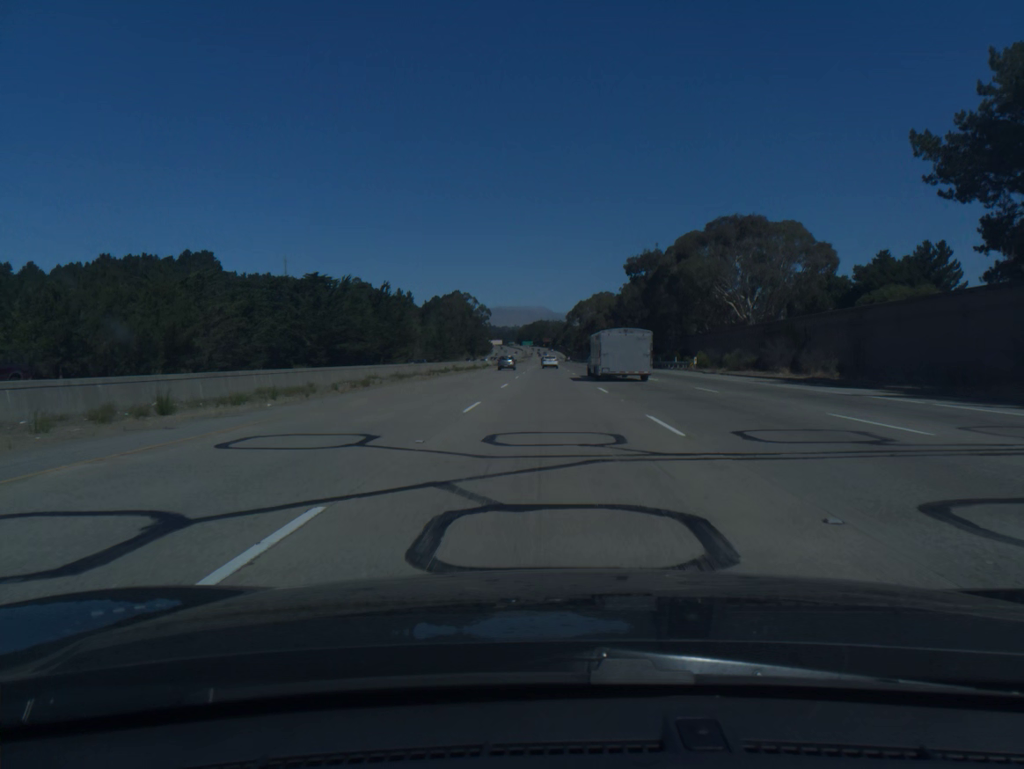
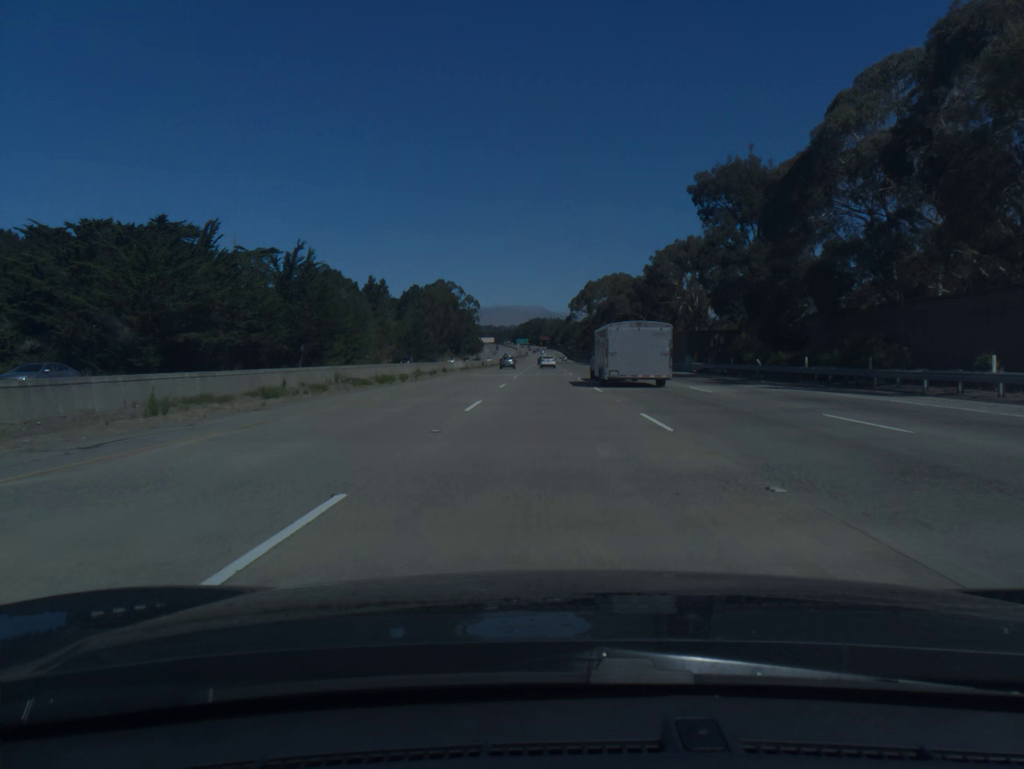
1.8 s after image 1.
(0.0, +57.8) m; 0°
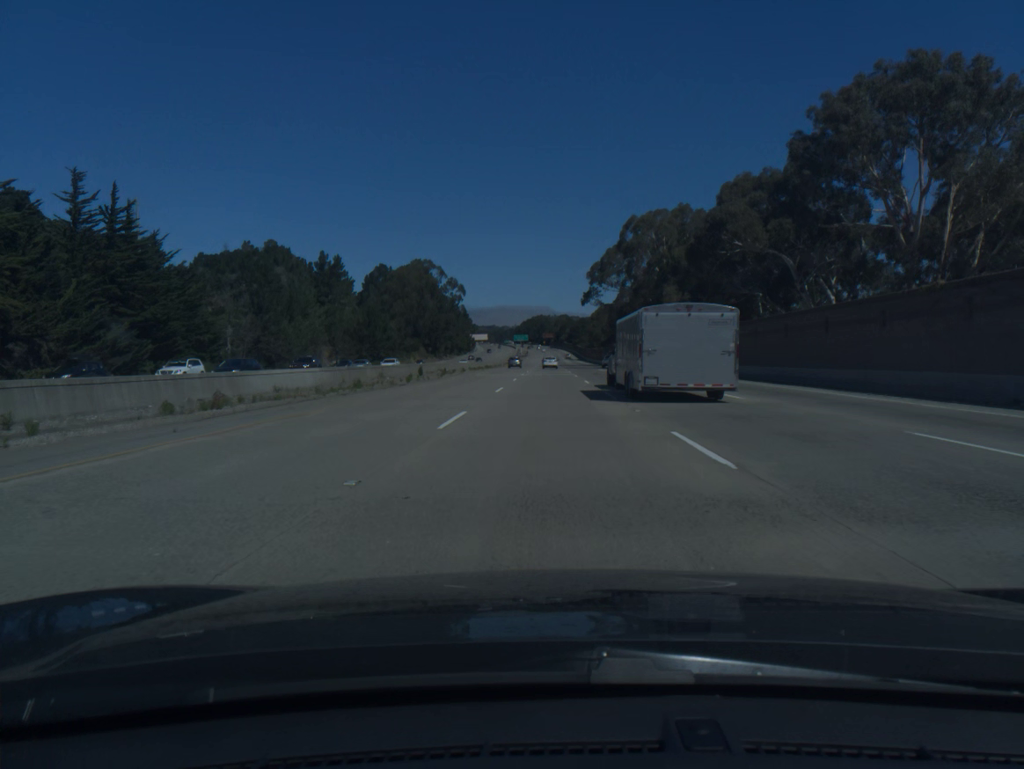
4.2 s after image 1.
(-0.1, +77.0) m; 0°
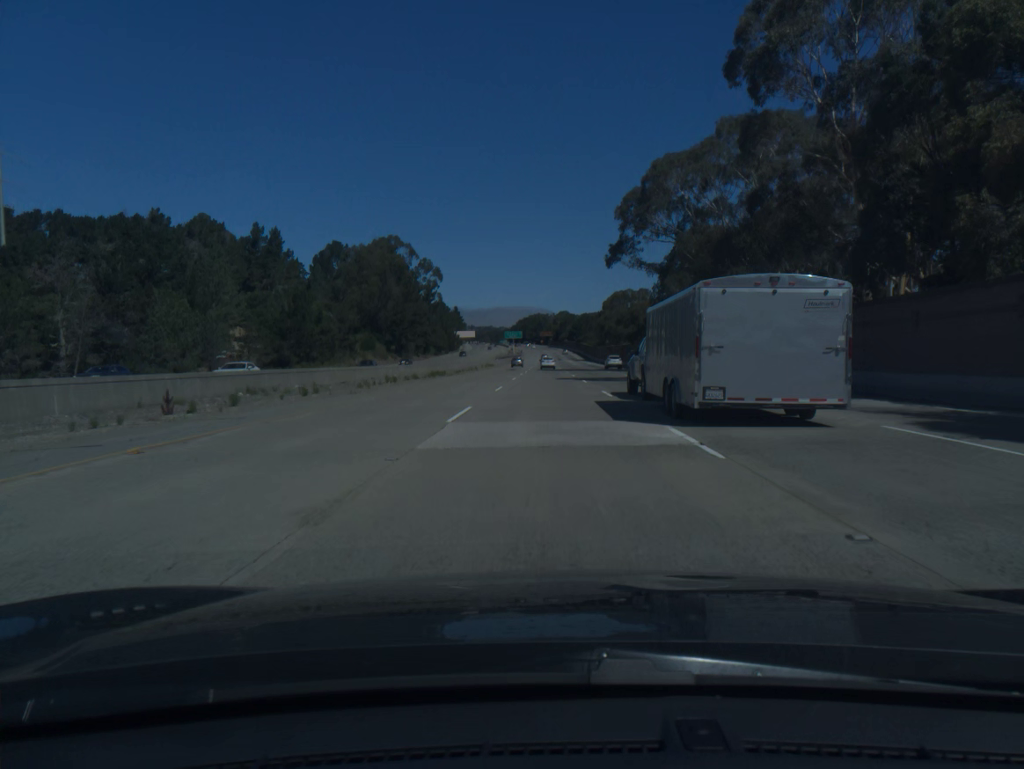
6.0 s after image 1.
(+0.1, +57.7) m; 0°
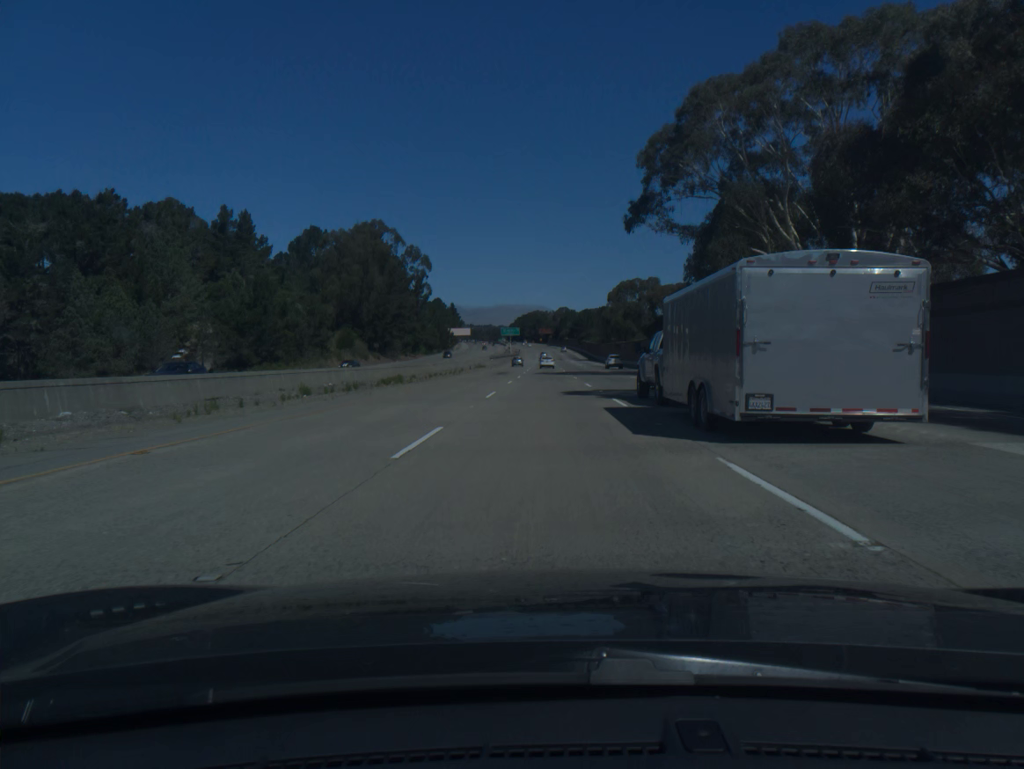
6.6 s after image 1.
(0.0, +19.2) m; 0°
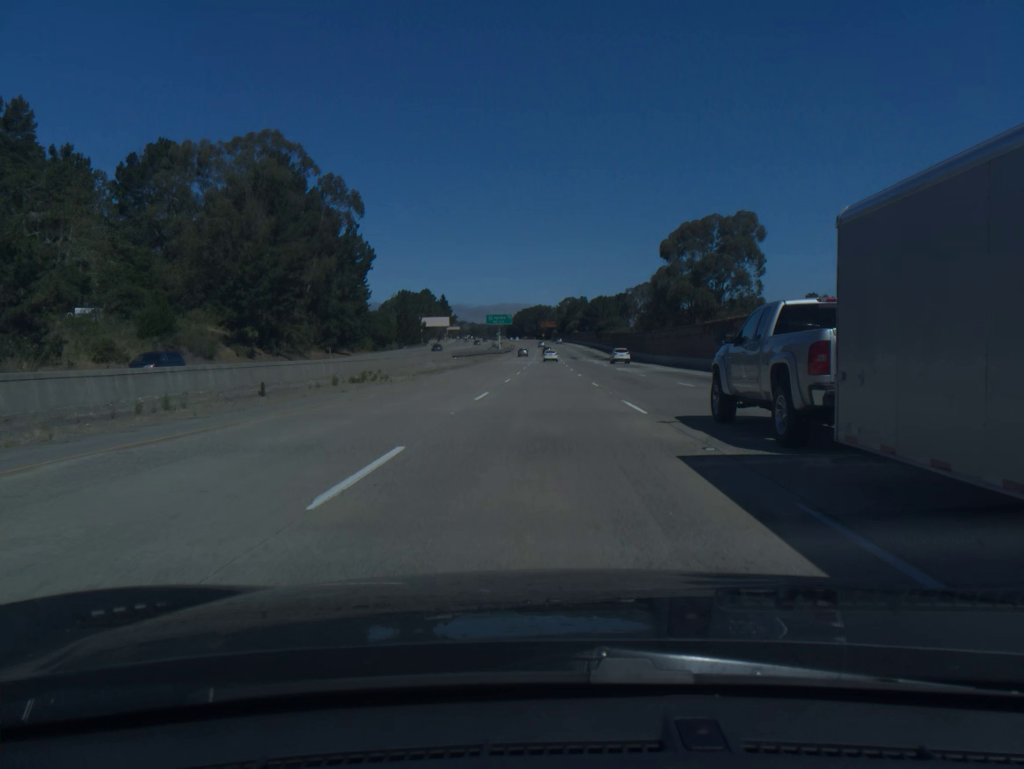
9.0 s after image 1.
(-0.1, +76.9) m; 0°
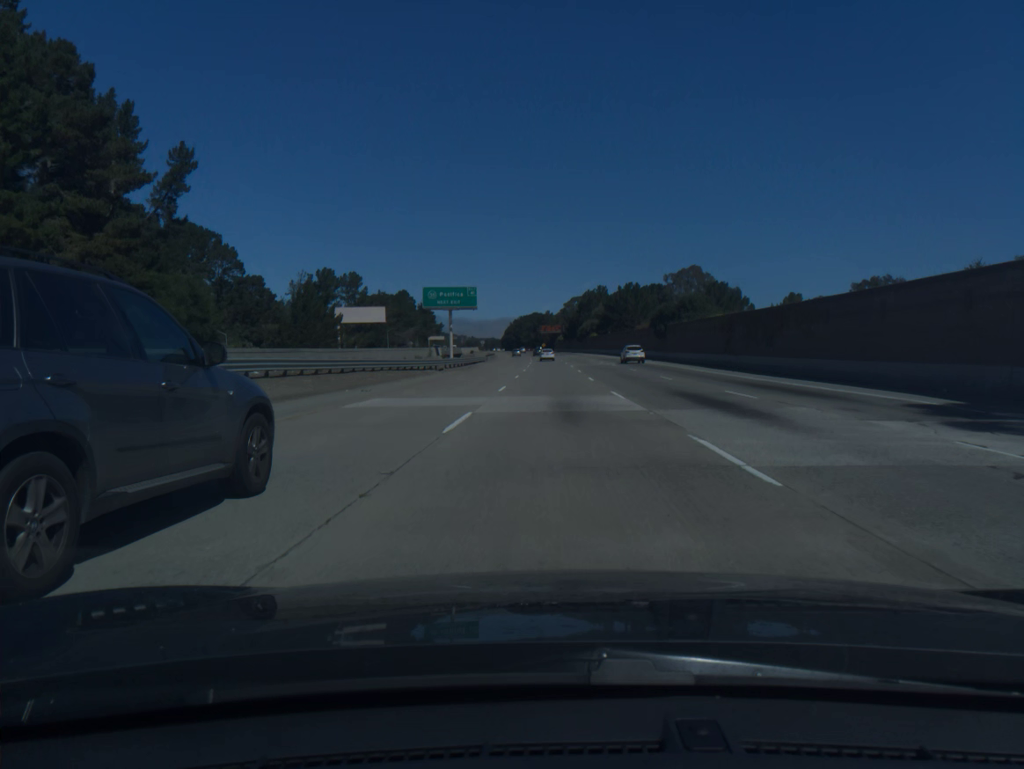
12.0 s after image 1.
(+0.1, +95.7) m; 0°
